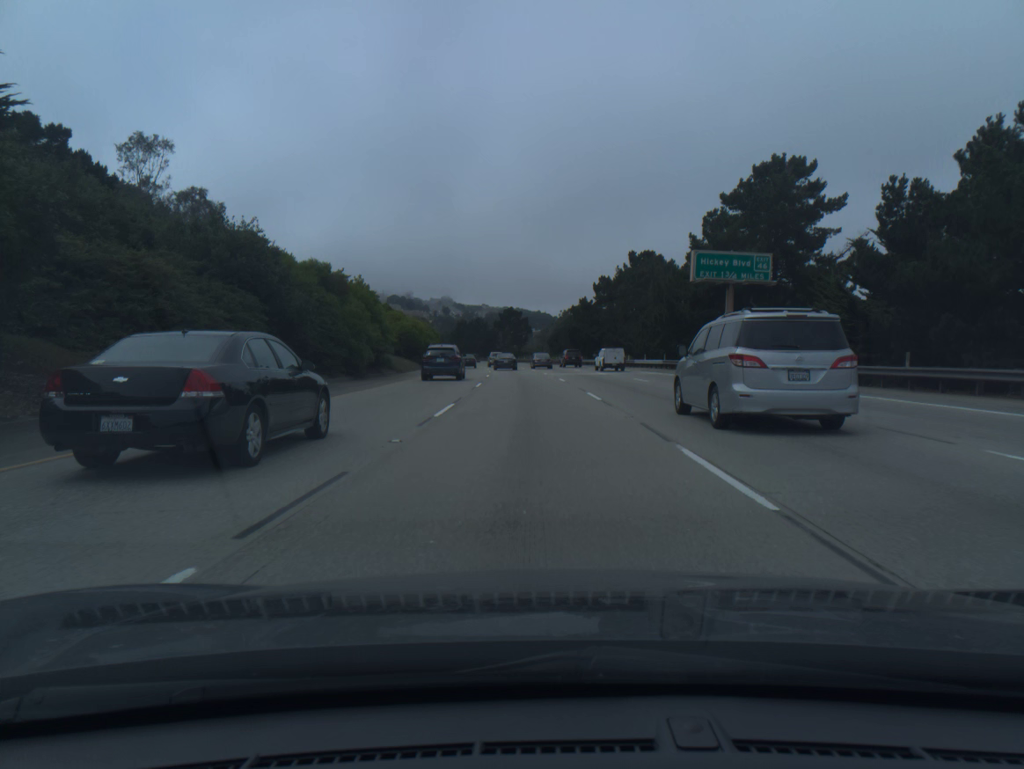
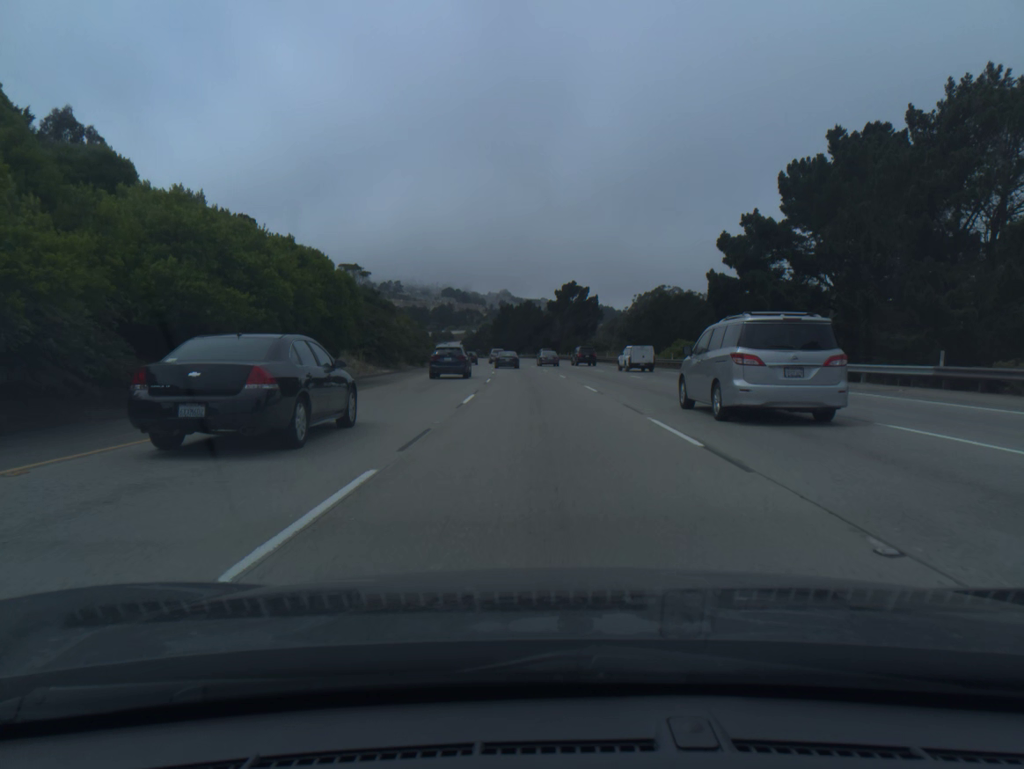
(-2.7, +69.0) m; -4°
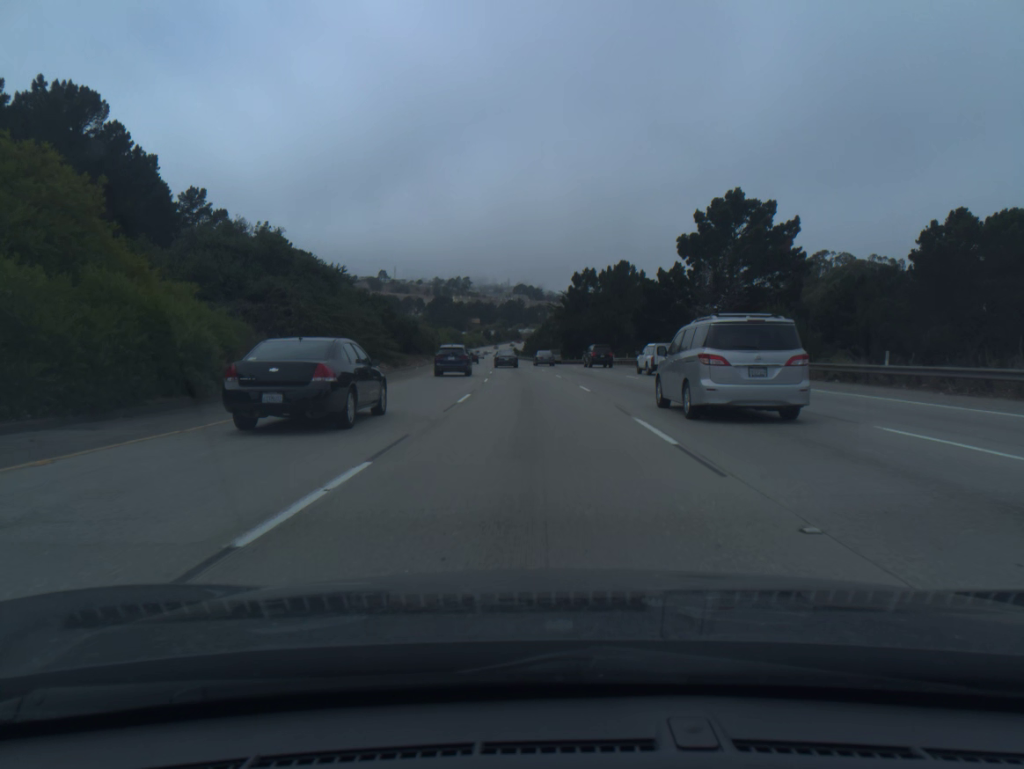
(-3.8, +87.0) m; -6°
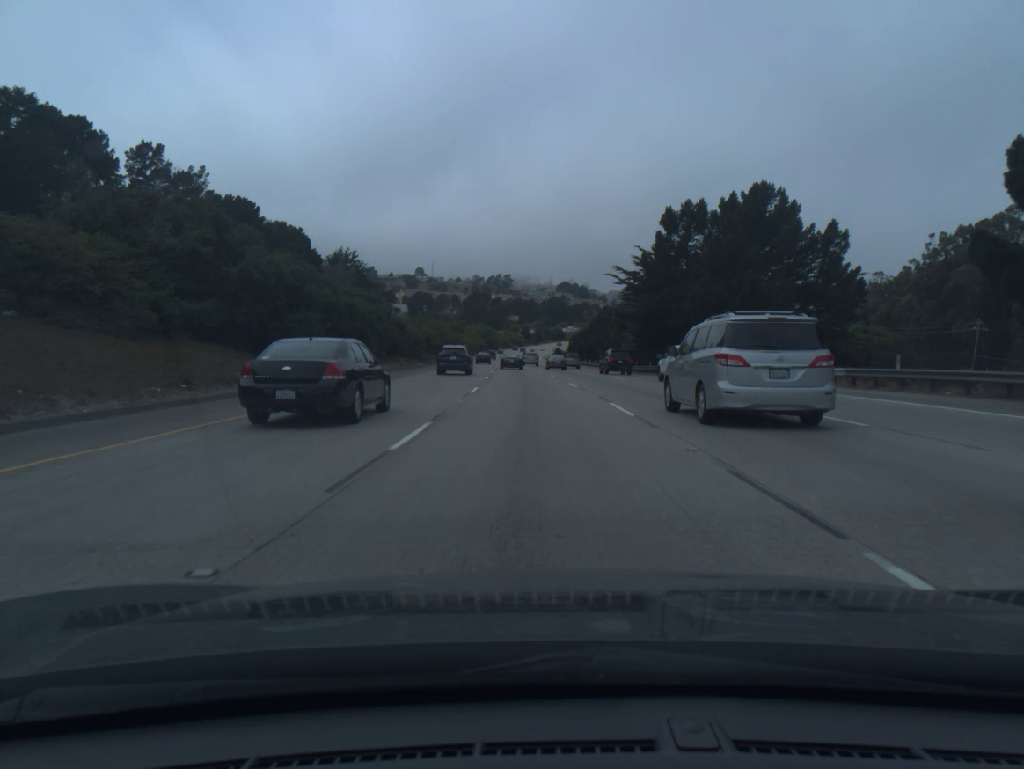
(-1.5, +53.5) m; -3°
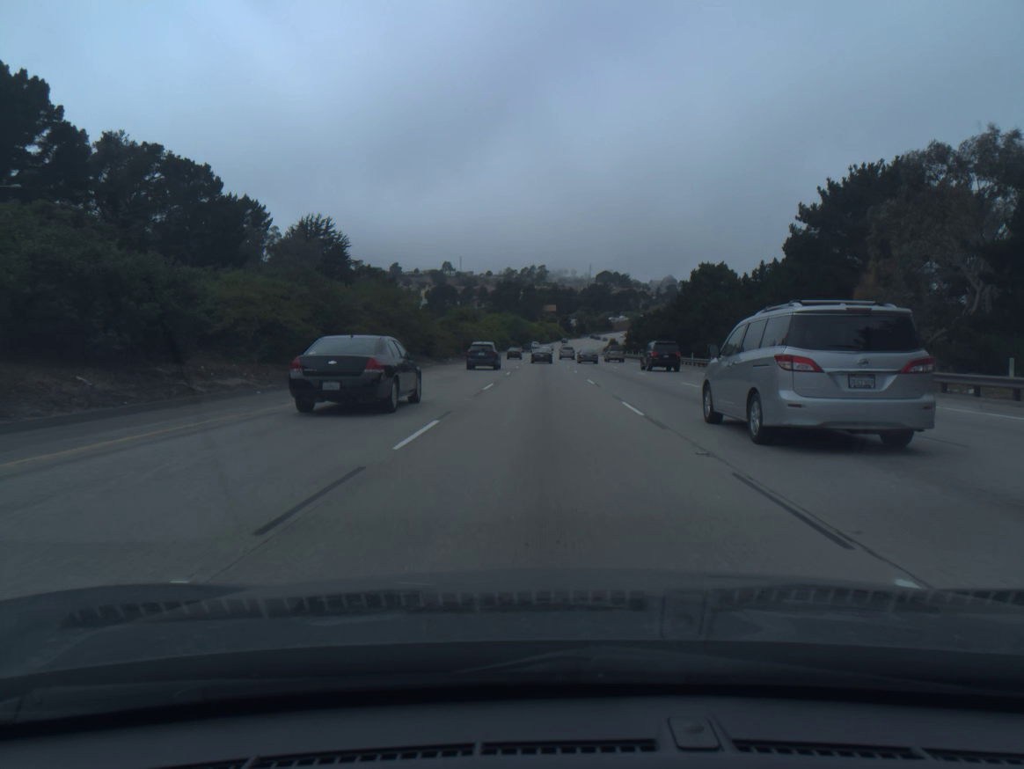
(-2.3, +73.1) m; -3°
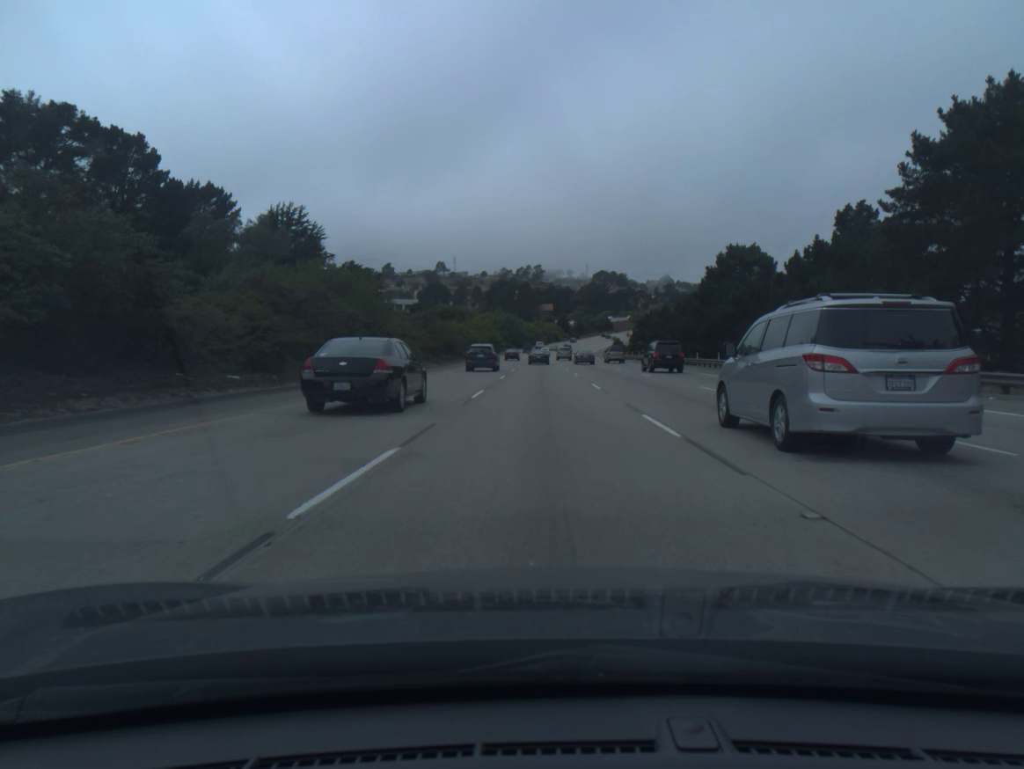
(0.0, +18.5) m; 0°
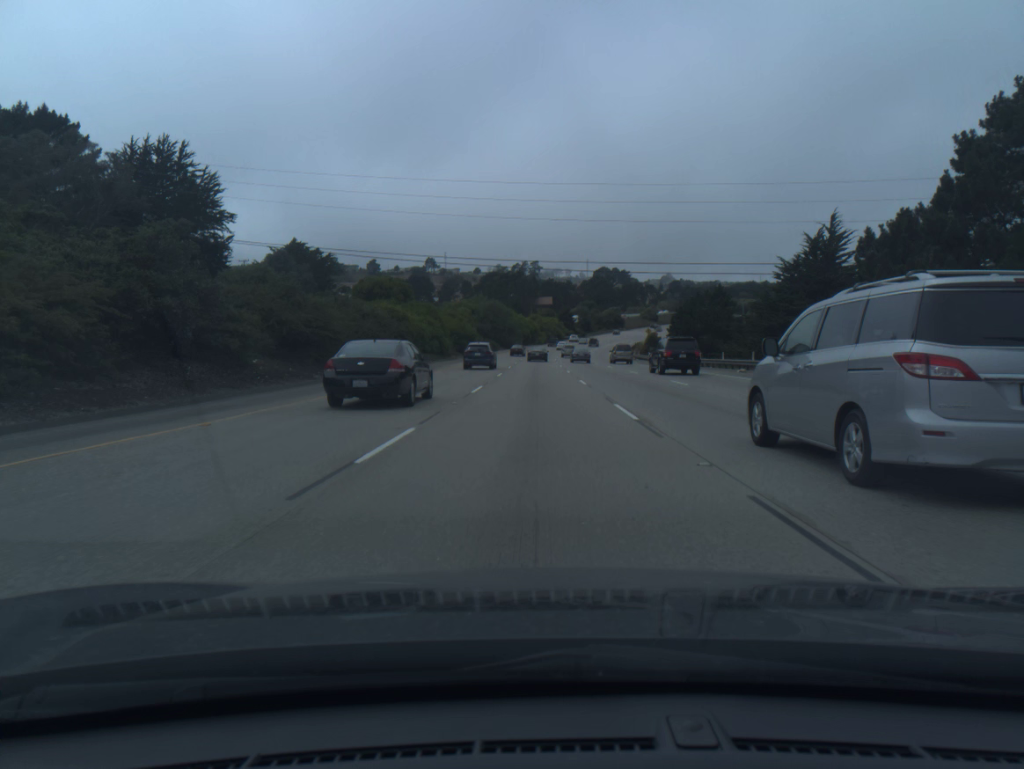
(+0.3, +55.5) m; 0°
